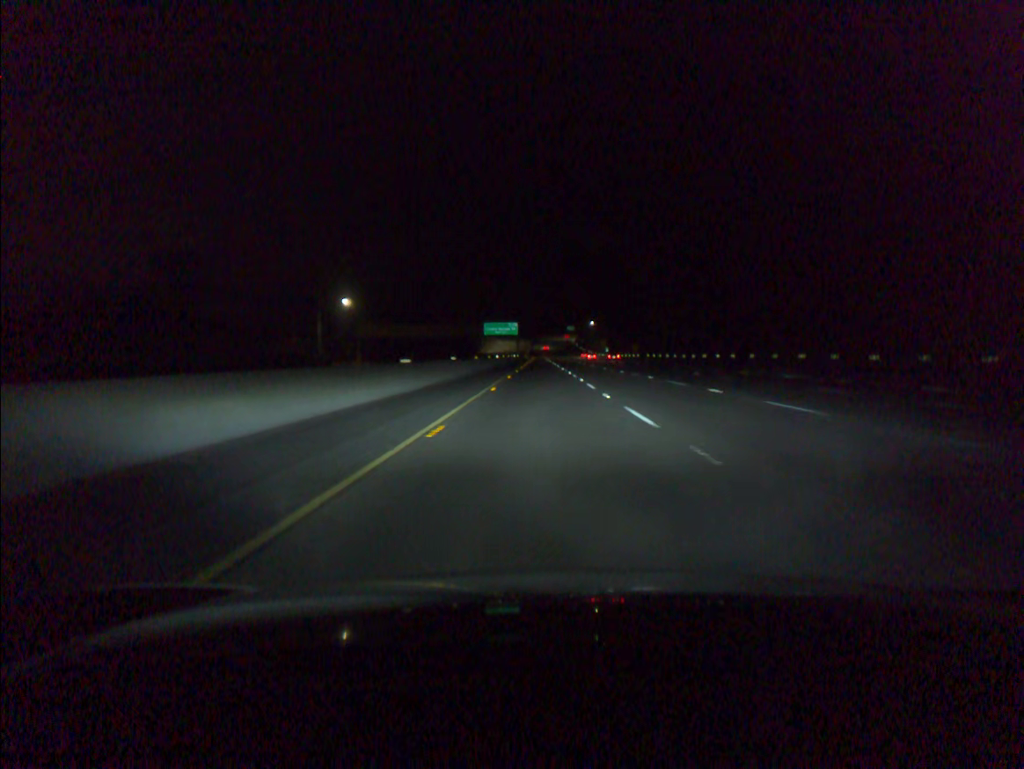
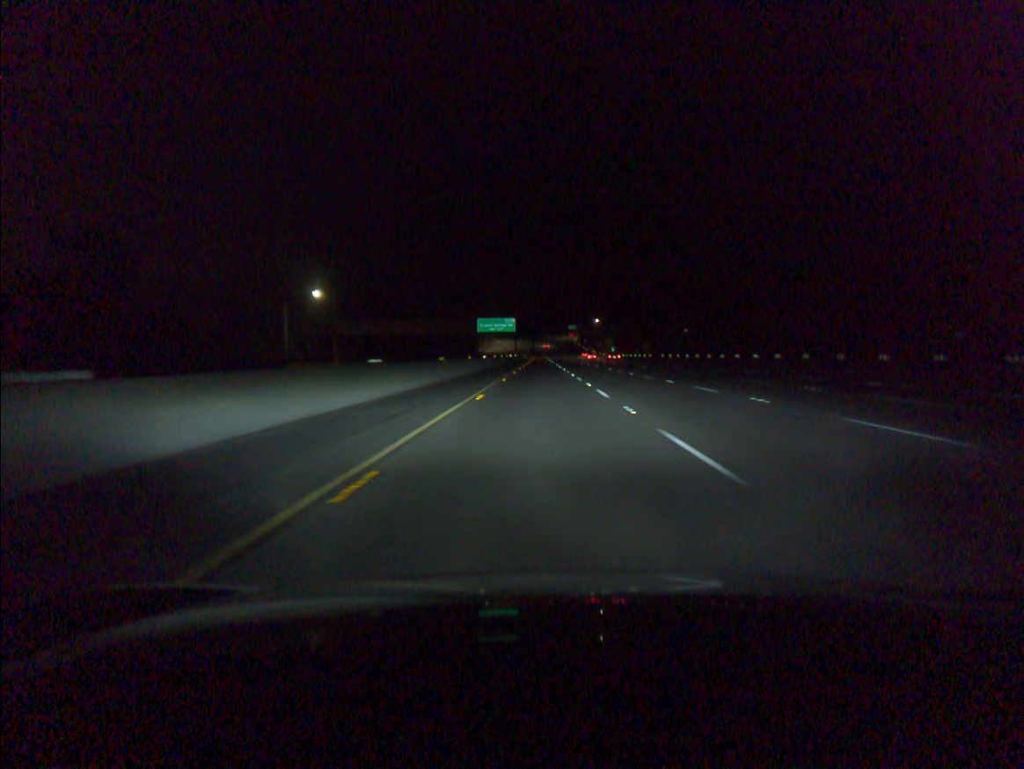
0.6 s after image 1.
(0.0, +19.7) m; 0°
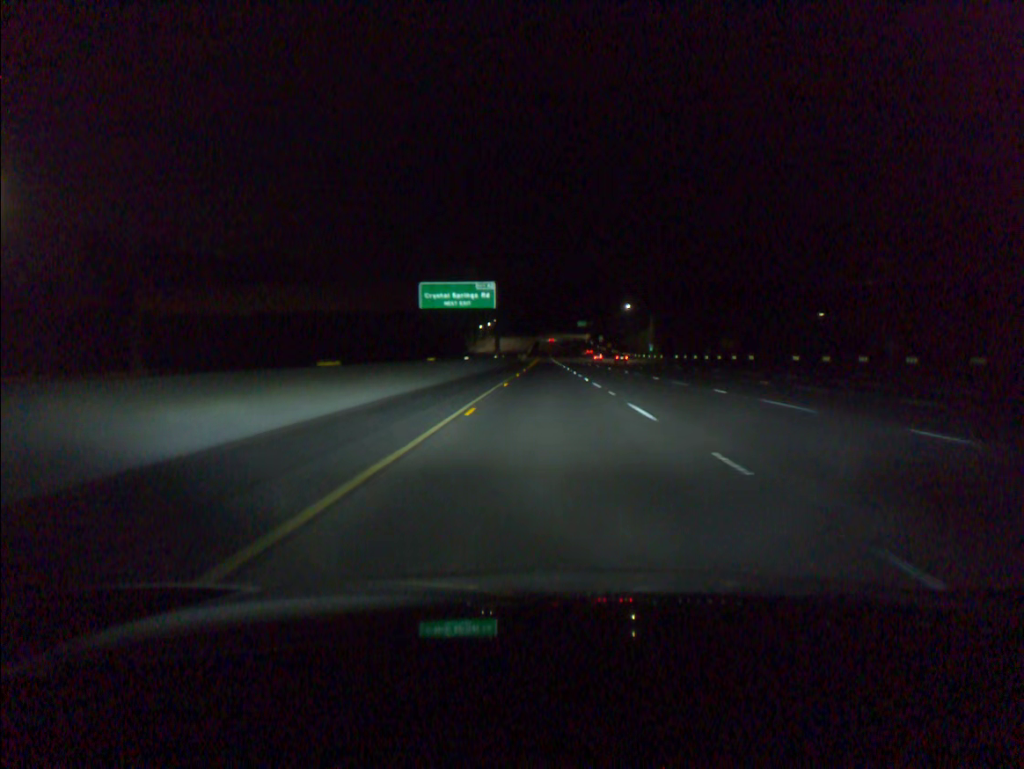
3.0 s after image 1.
(-0.3, +78.7) m; 0°
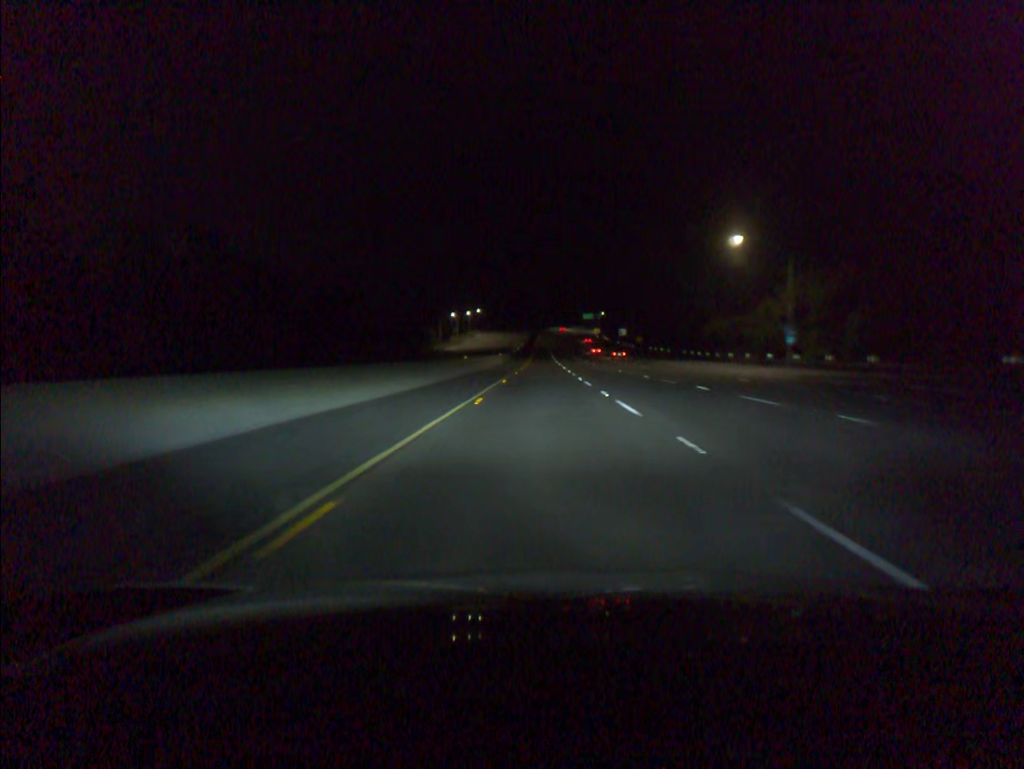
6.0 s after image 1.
(+0.4, +98.4) m; 0°
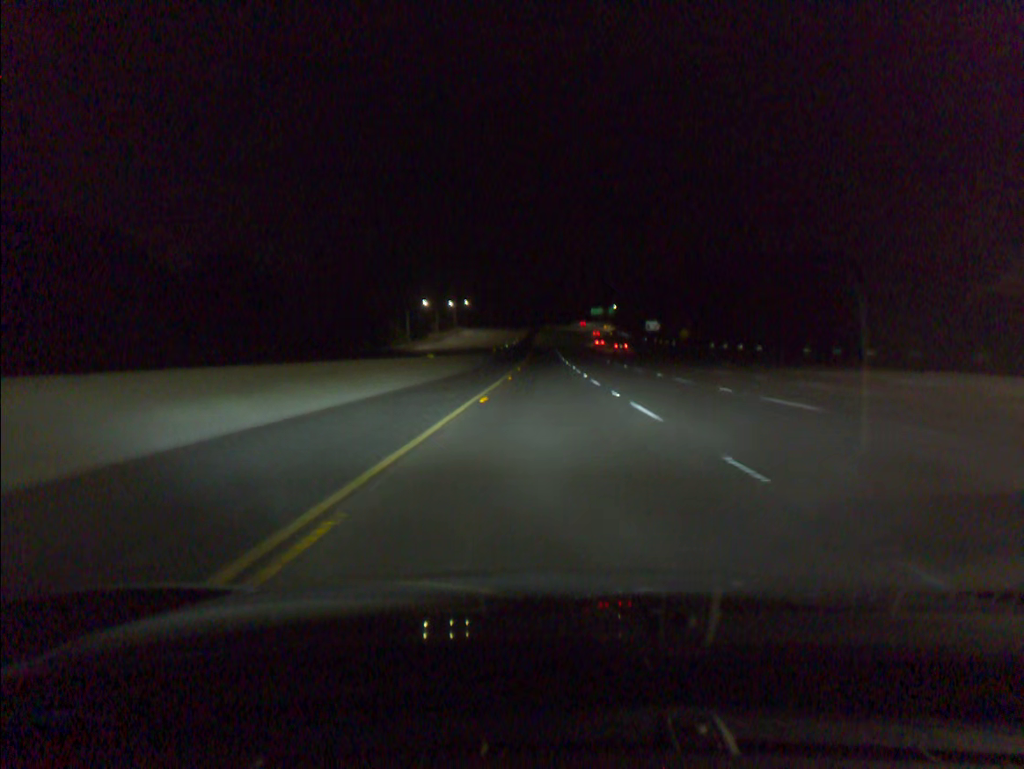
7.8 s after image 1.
(-0.1, +59.0) m; 0°
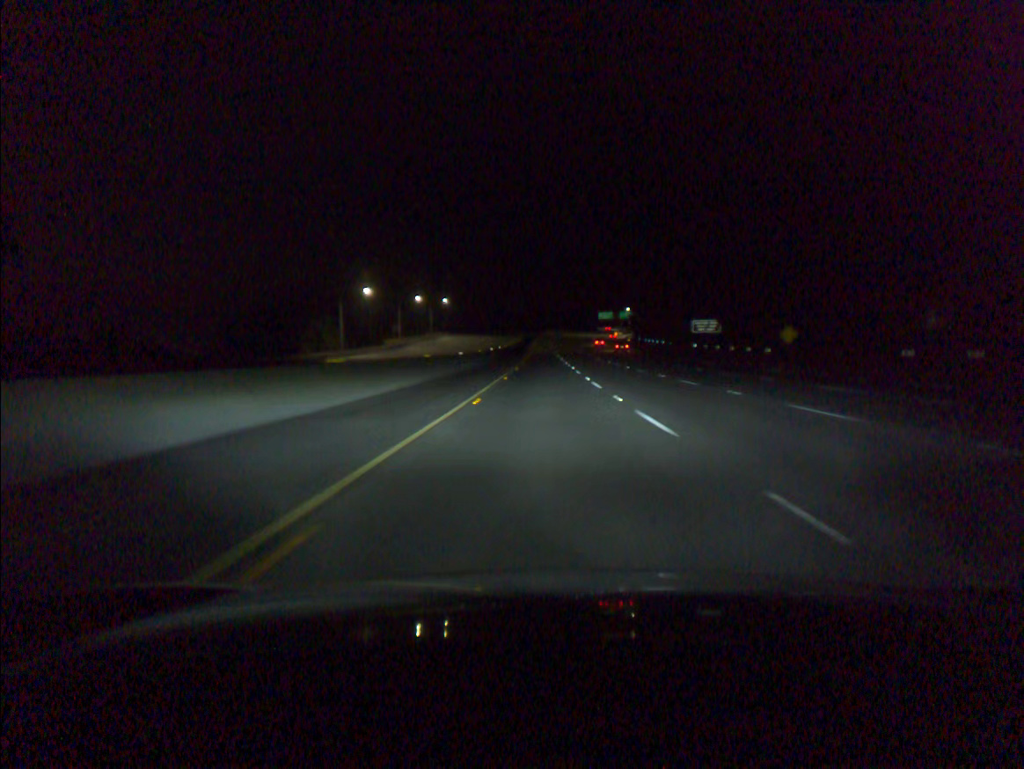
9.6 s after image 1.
(+0.1, +58.9) m; 0°
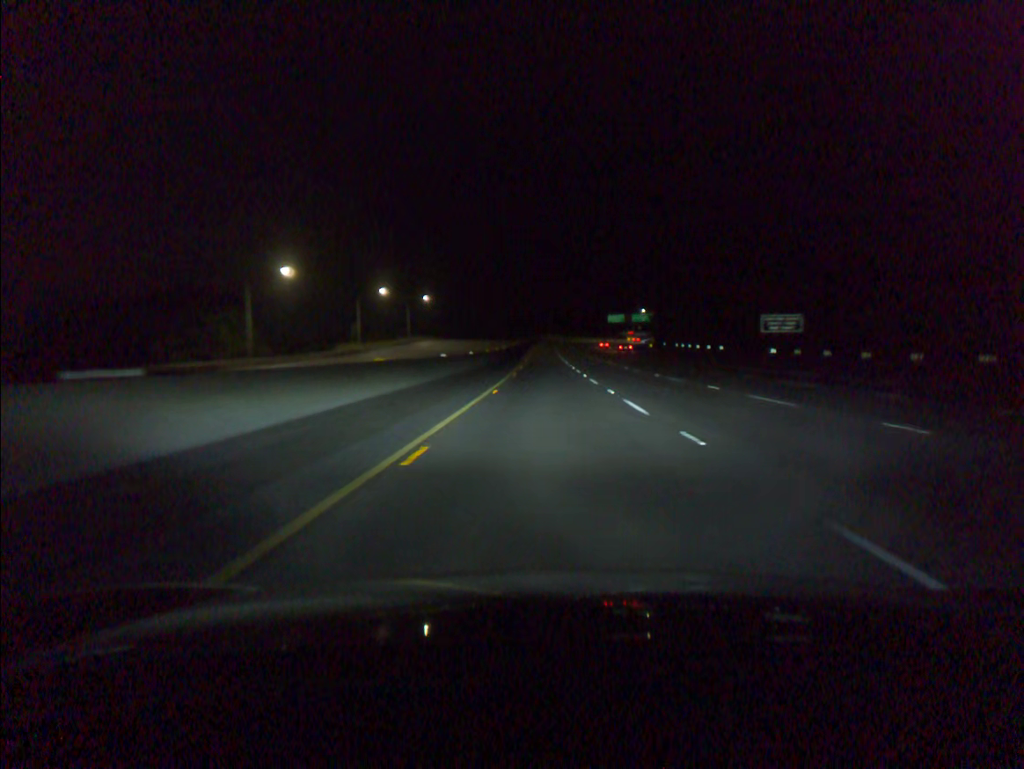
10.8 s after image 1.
(-0.1, +39.1) m; 0°
